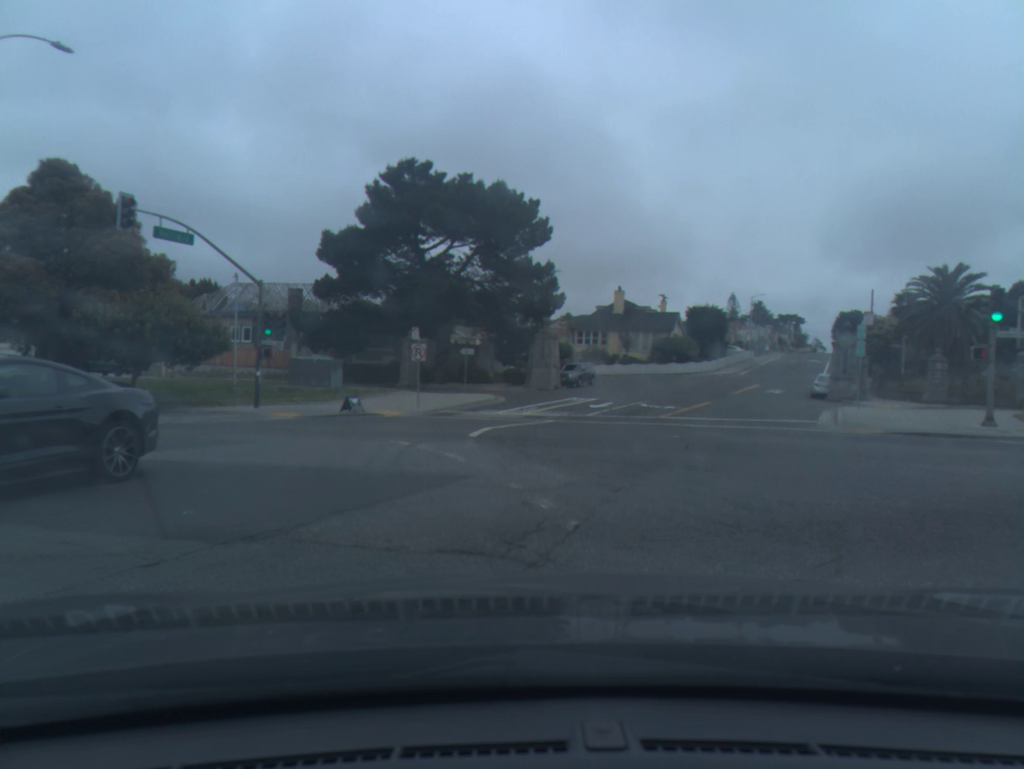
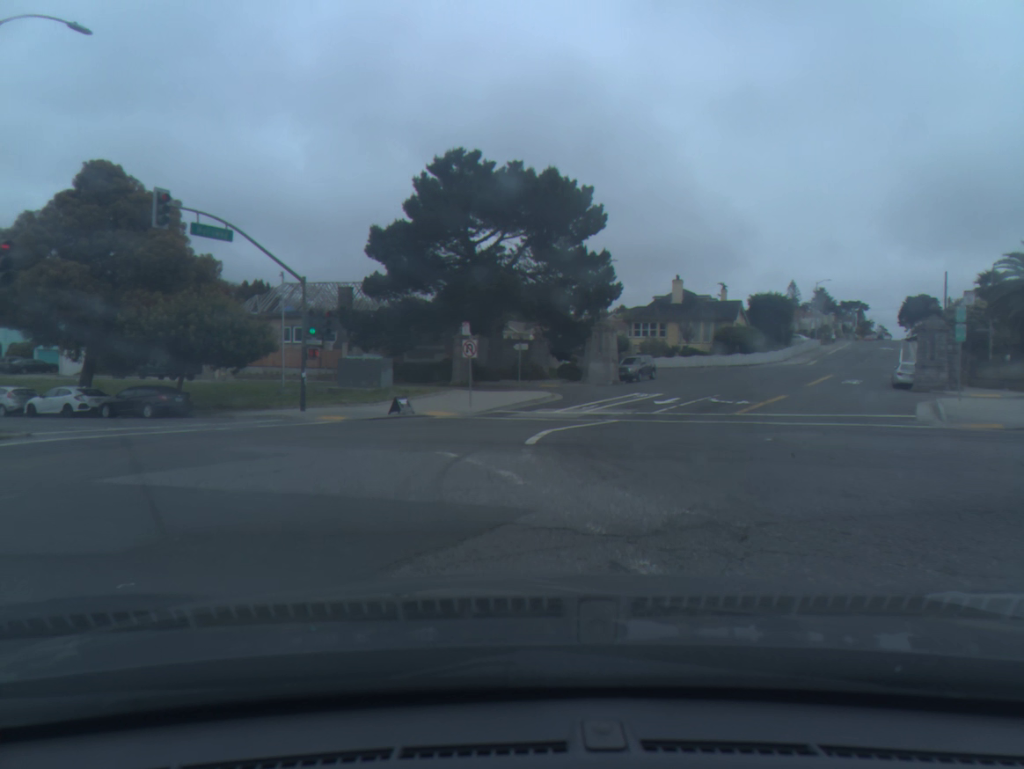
(-0.1, +2.2) m; -5°
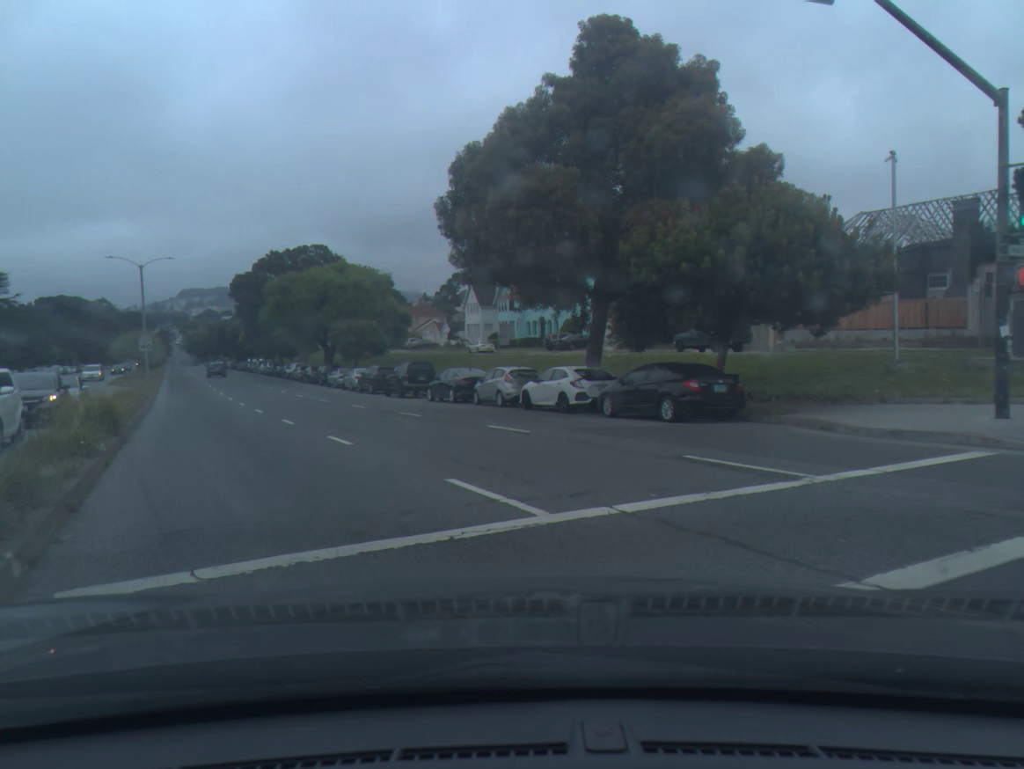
(-5.9, +17.2) m; -37°
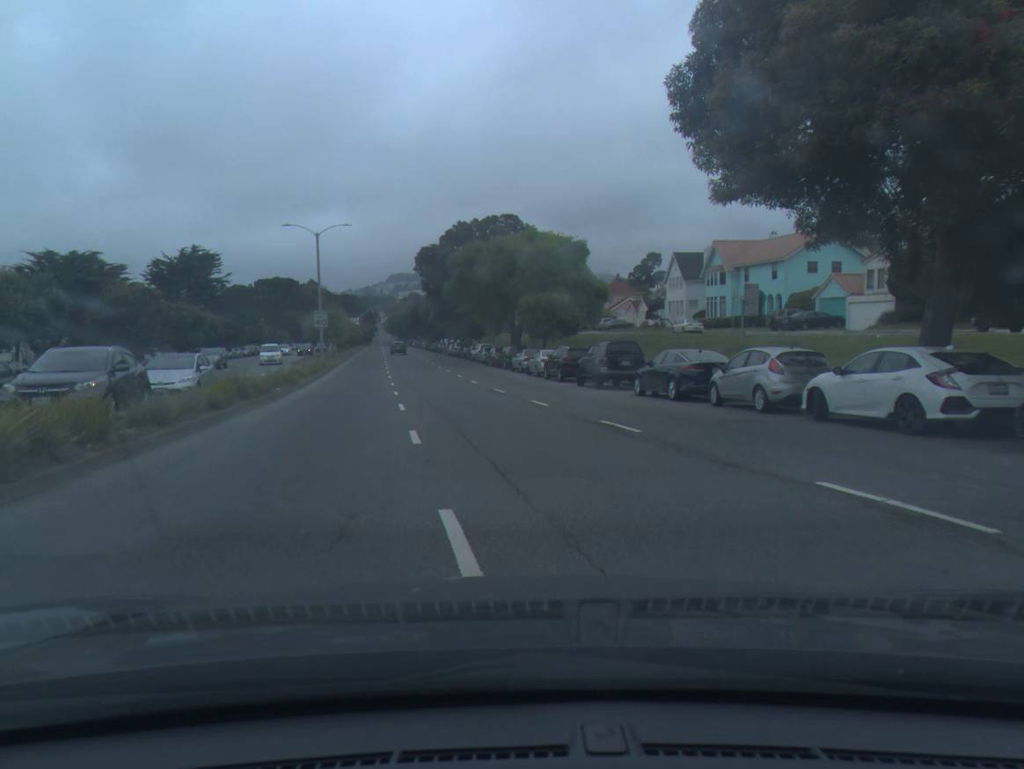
(-1.3, +9.7) m; -13°
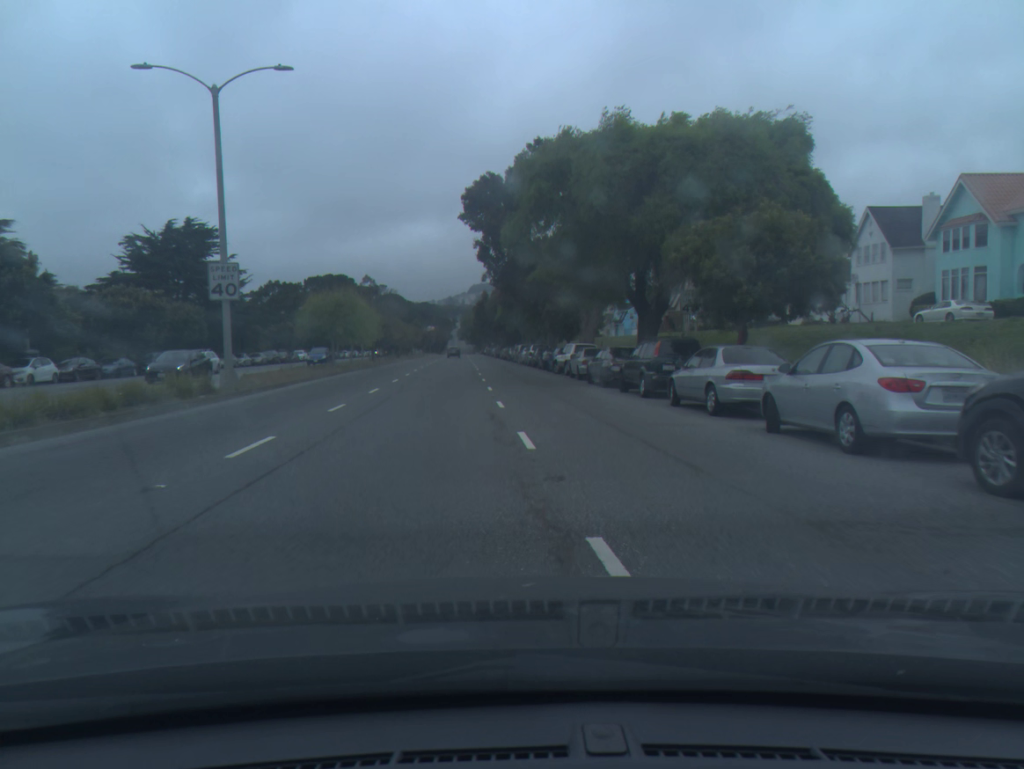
(-1.5, +31.2) m; -5°
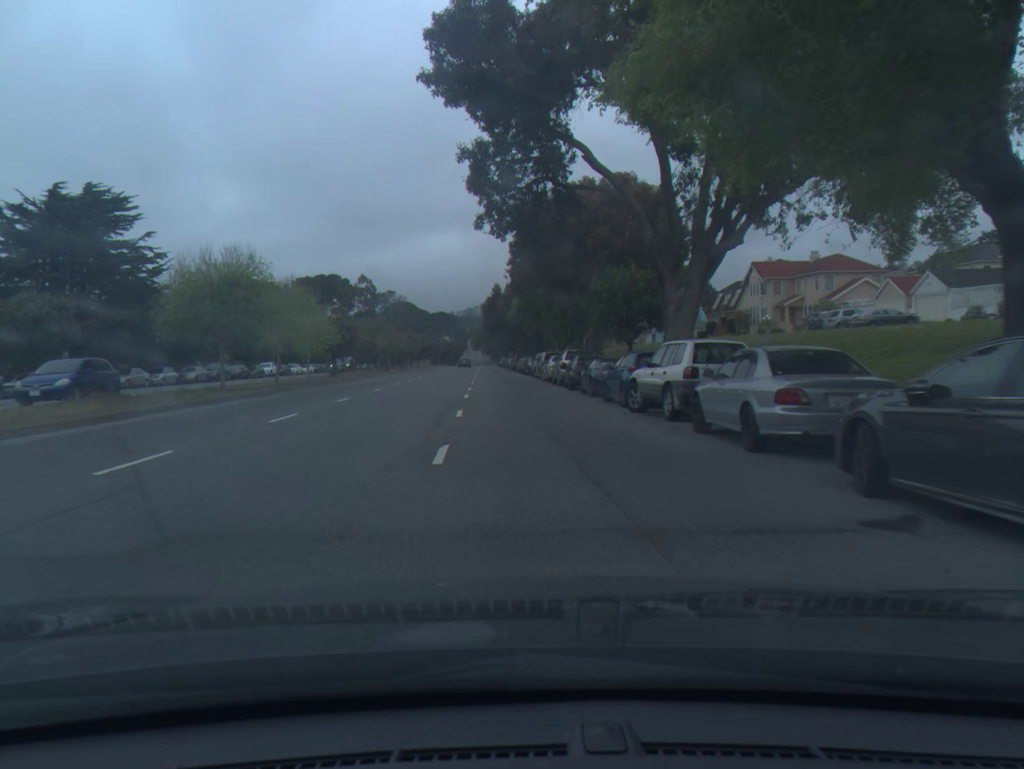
(-0.3, +22.9) m; -1°
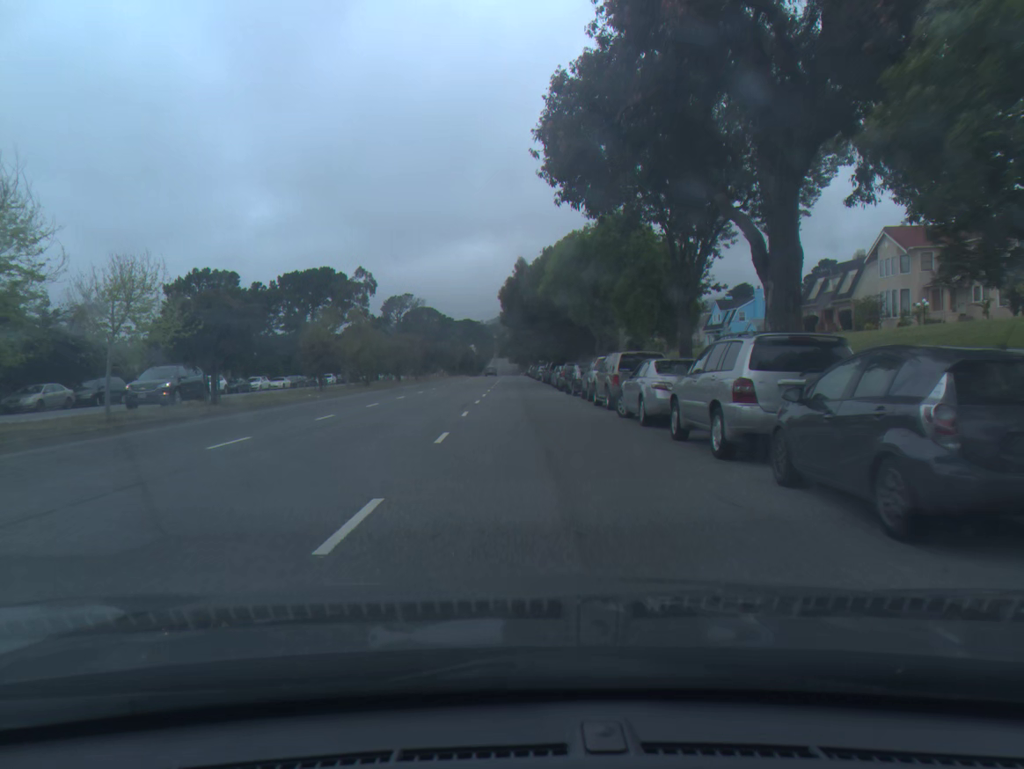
(-0.5, +25.3) m; -2°
